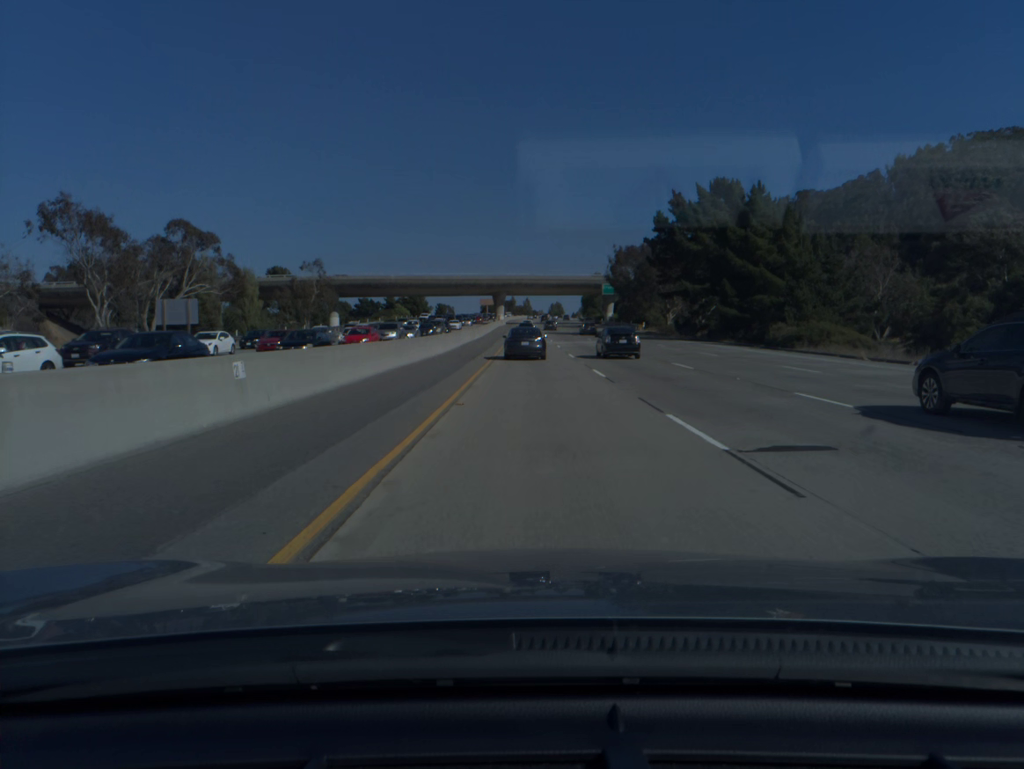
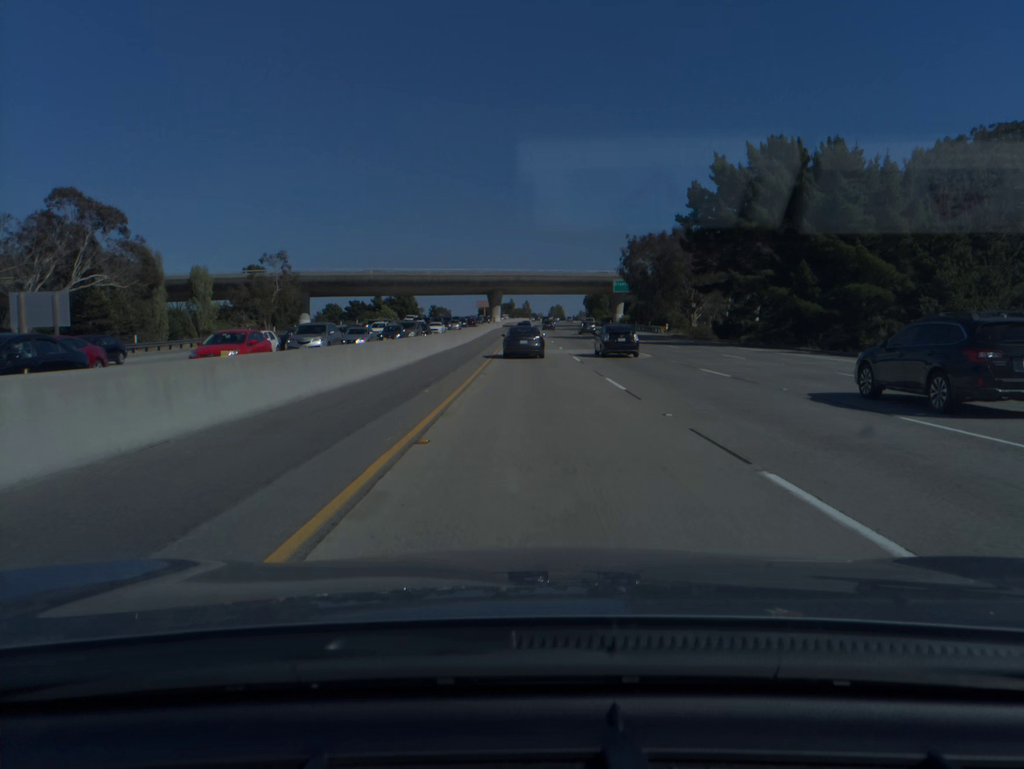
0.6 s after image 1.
(0.0, +19.4) m; 0°
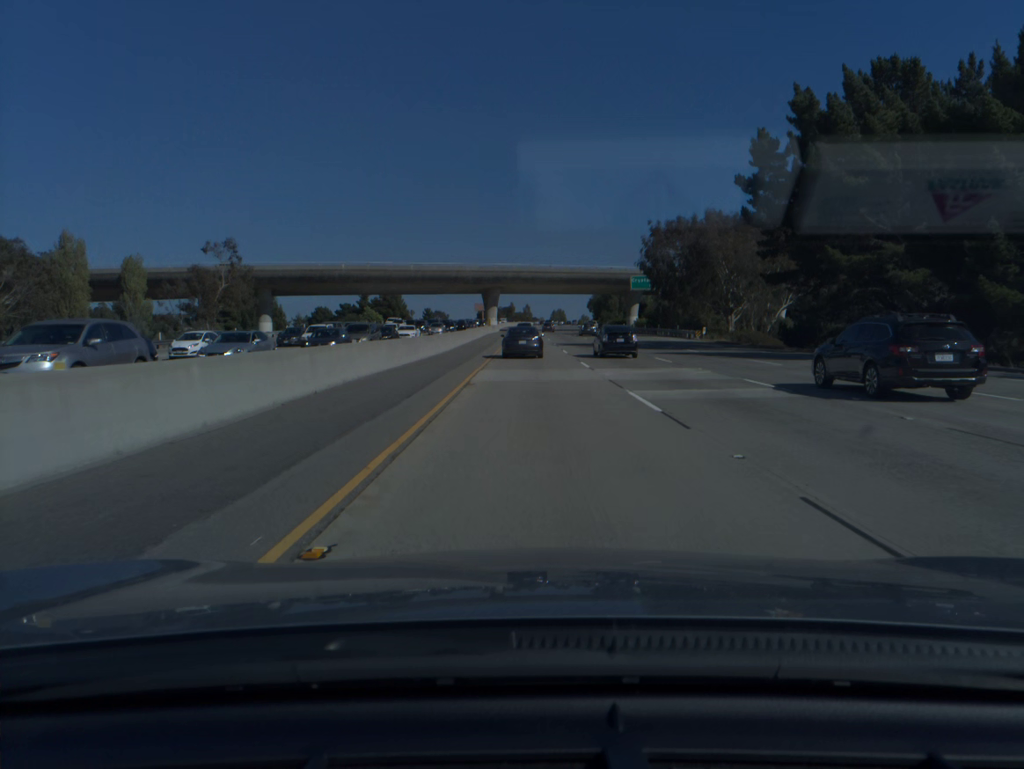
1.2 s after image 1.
(0.0, +19.4) m; 0°
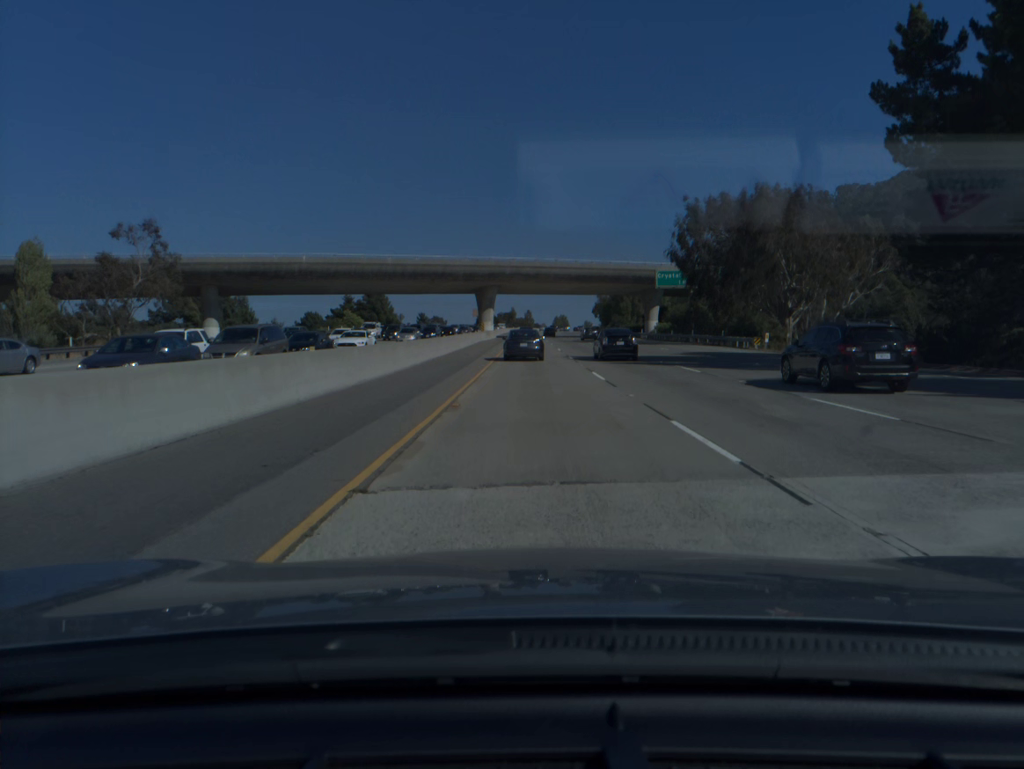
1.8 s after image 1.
(0.0, +19.3) m; 0°
